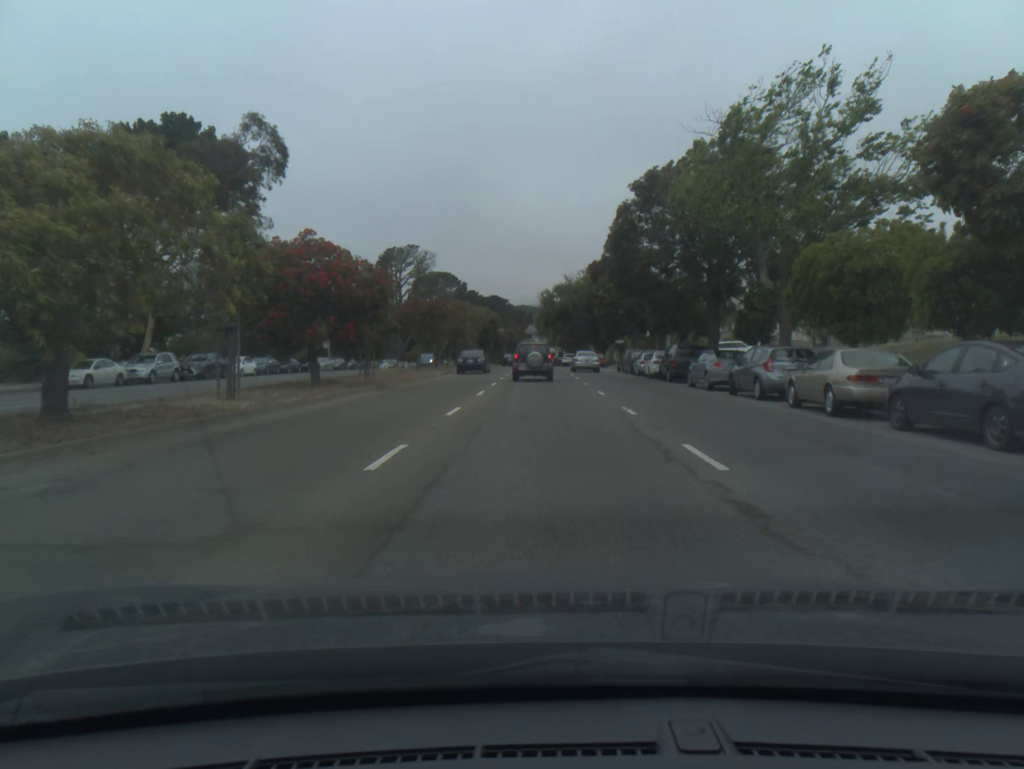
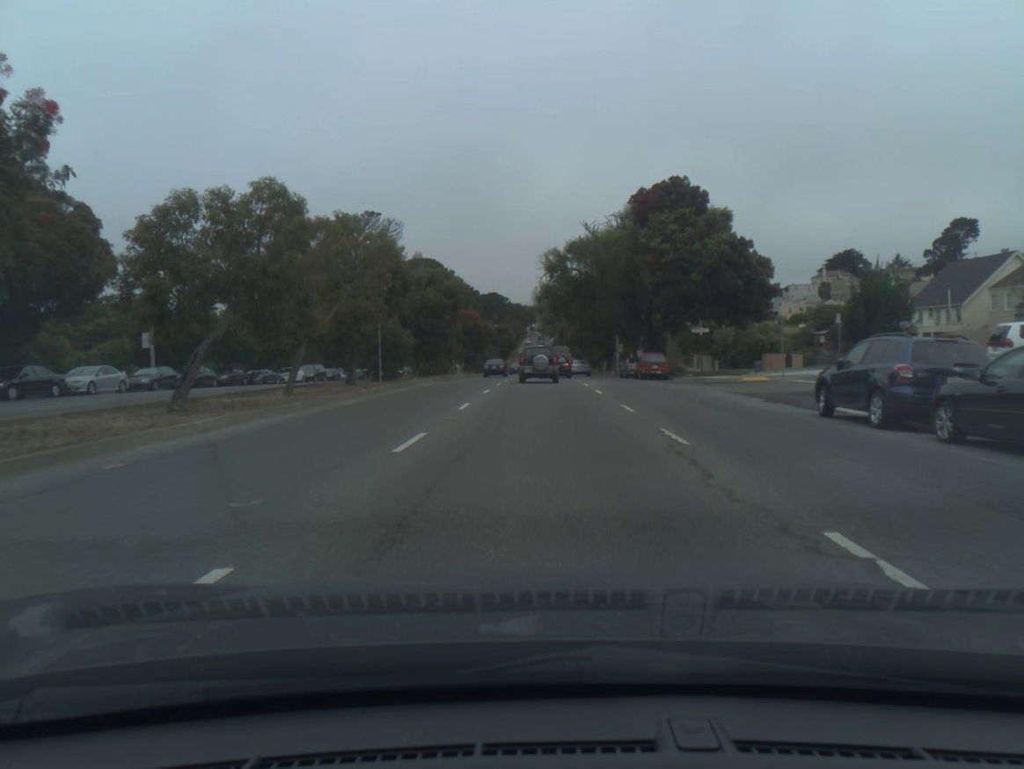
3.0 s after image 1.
(-0.1, +42.1) m; 0°
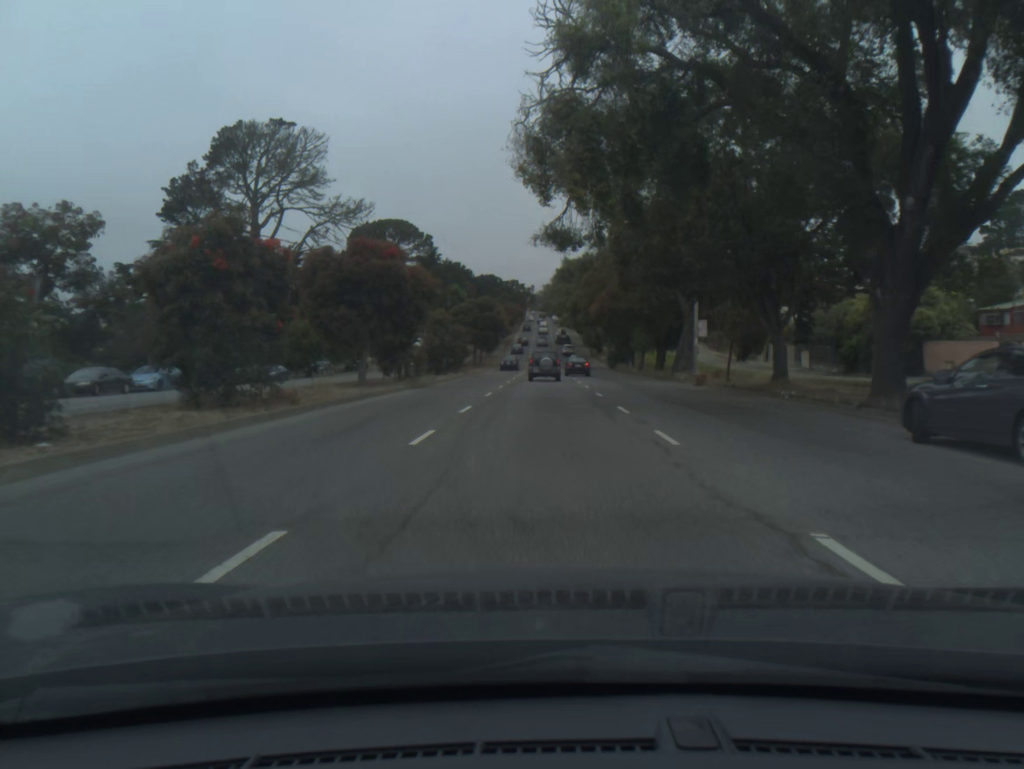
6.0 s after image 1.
(+0.1, +42.9) m; 0°
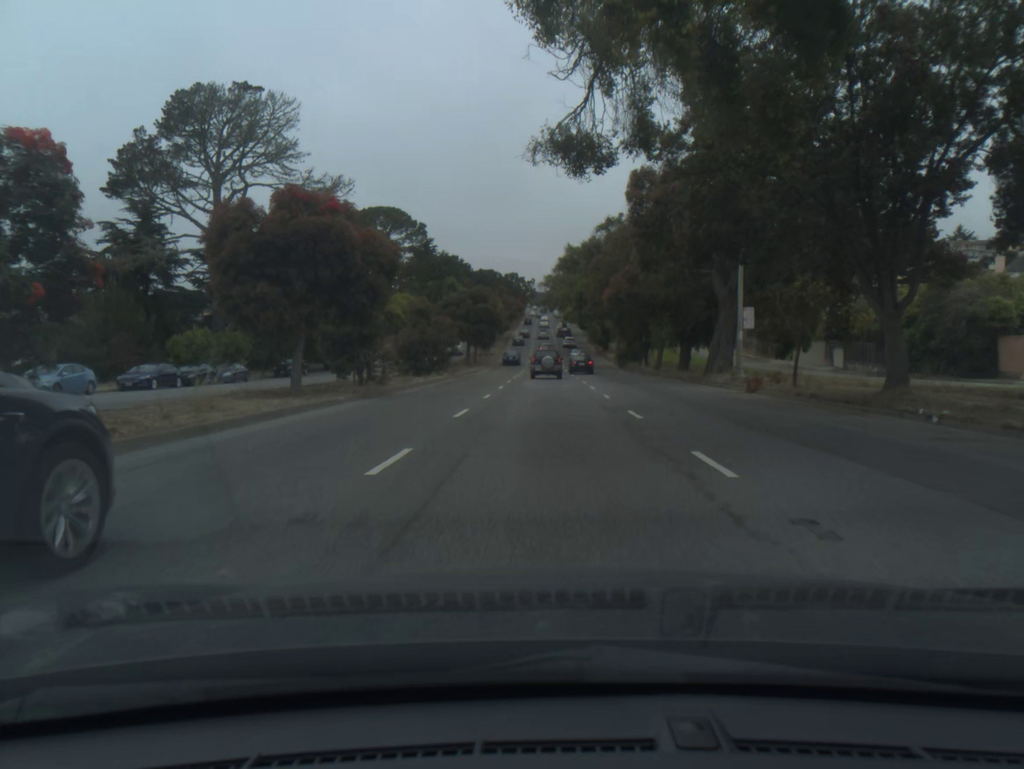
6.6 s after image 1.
(0.0, +9.2) m; 0°
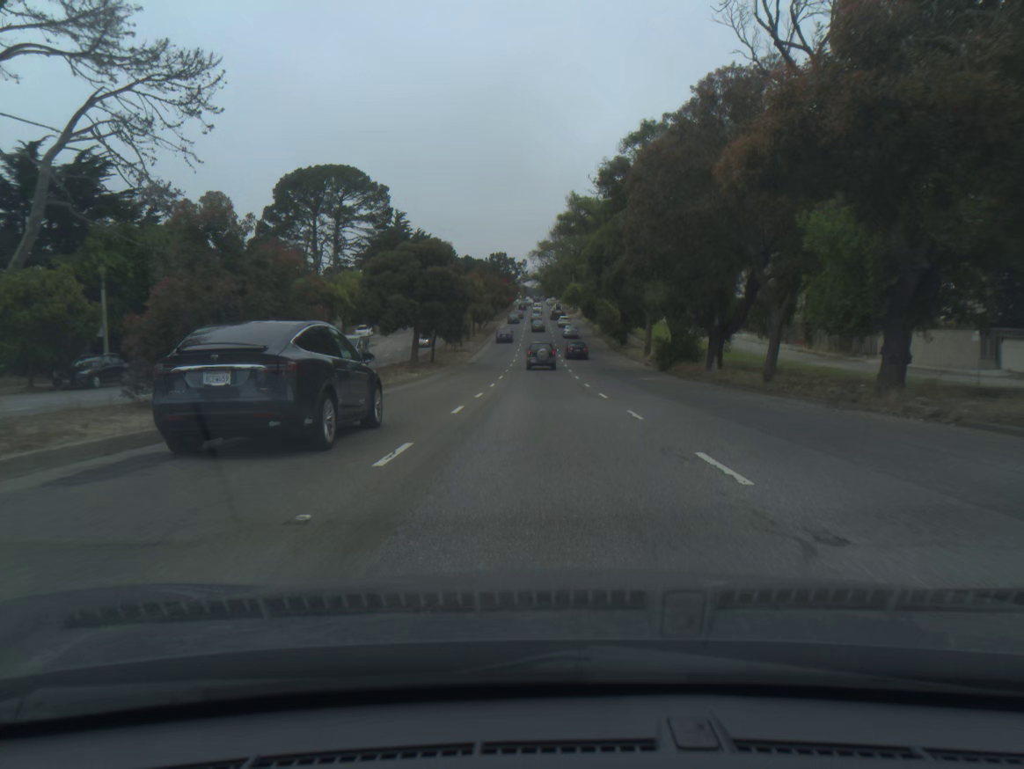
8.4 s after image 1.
(+0.1, +29.2) m; 0°
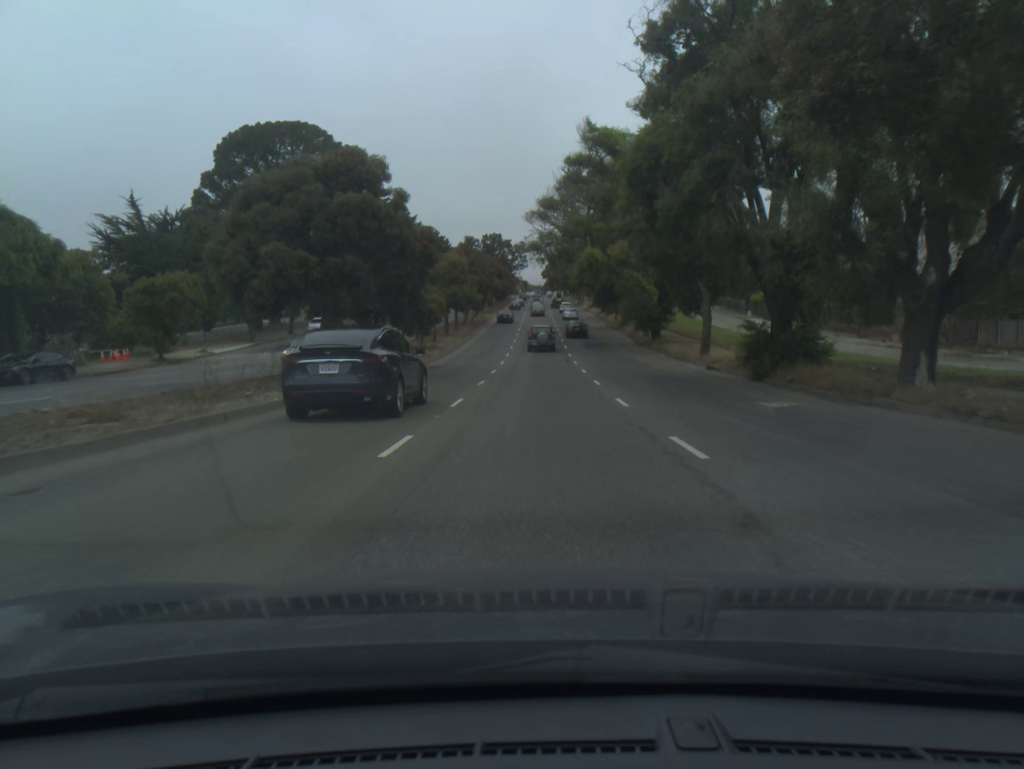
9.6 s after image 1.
(0.0, +20.5) m; 0°
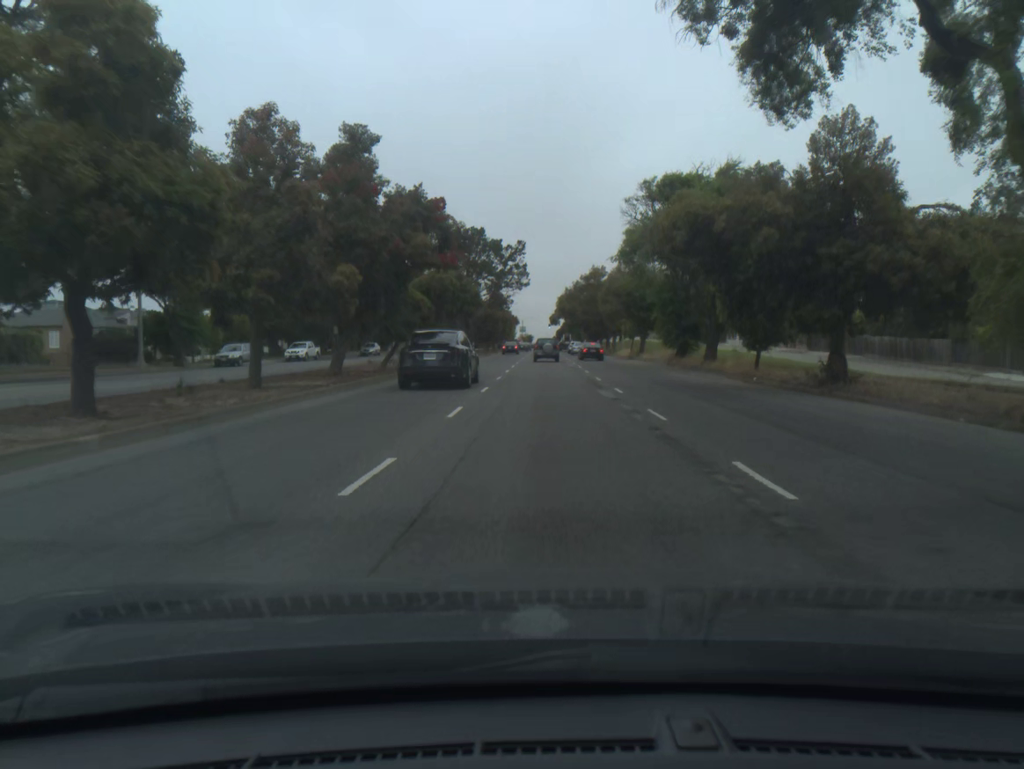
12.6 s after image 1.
(-0.4, +53.5) m; -1°
